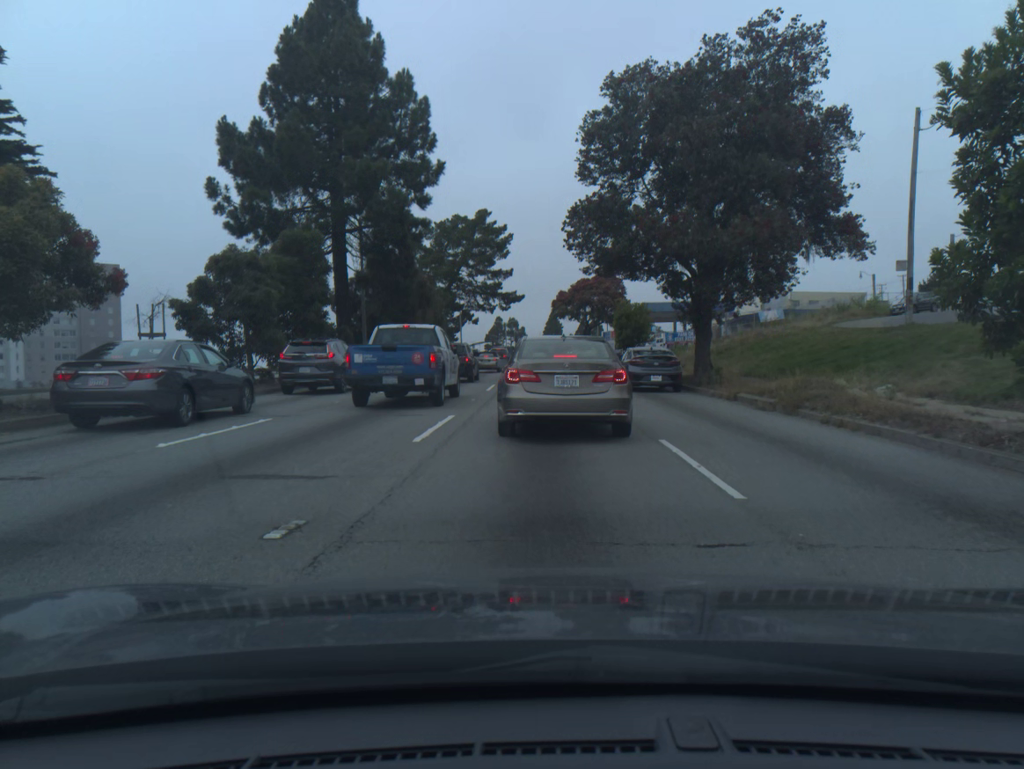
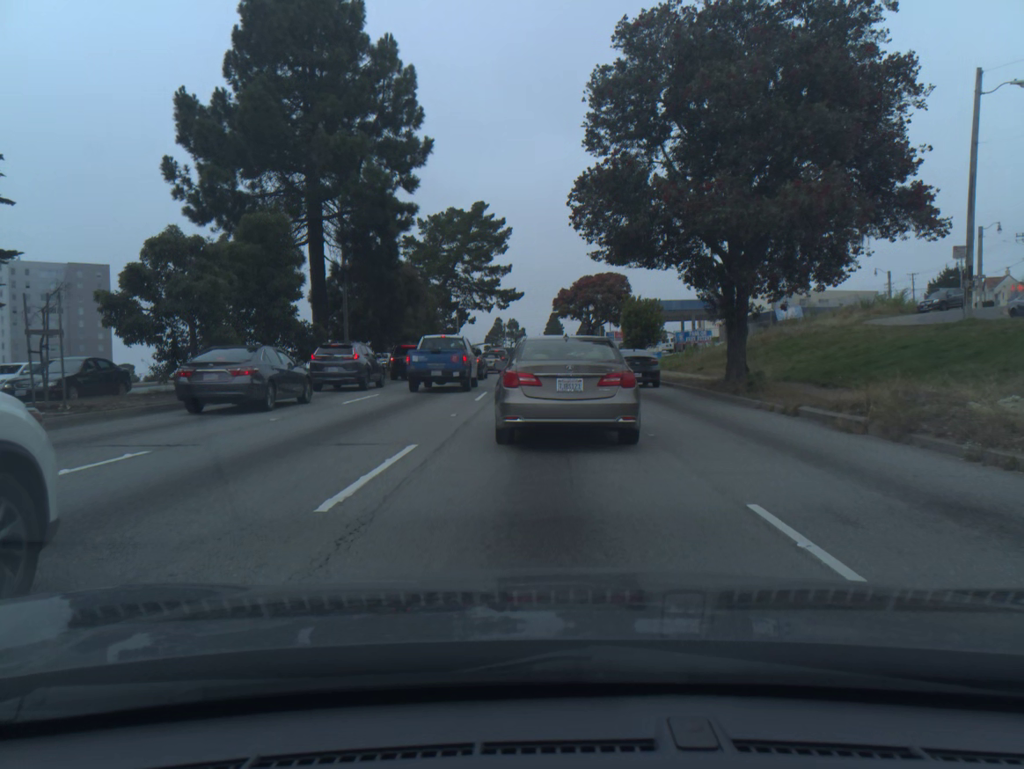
(0.0, +4.6) m; +1°
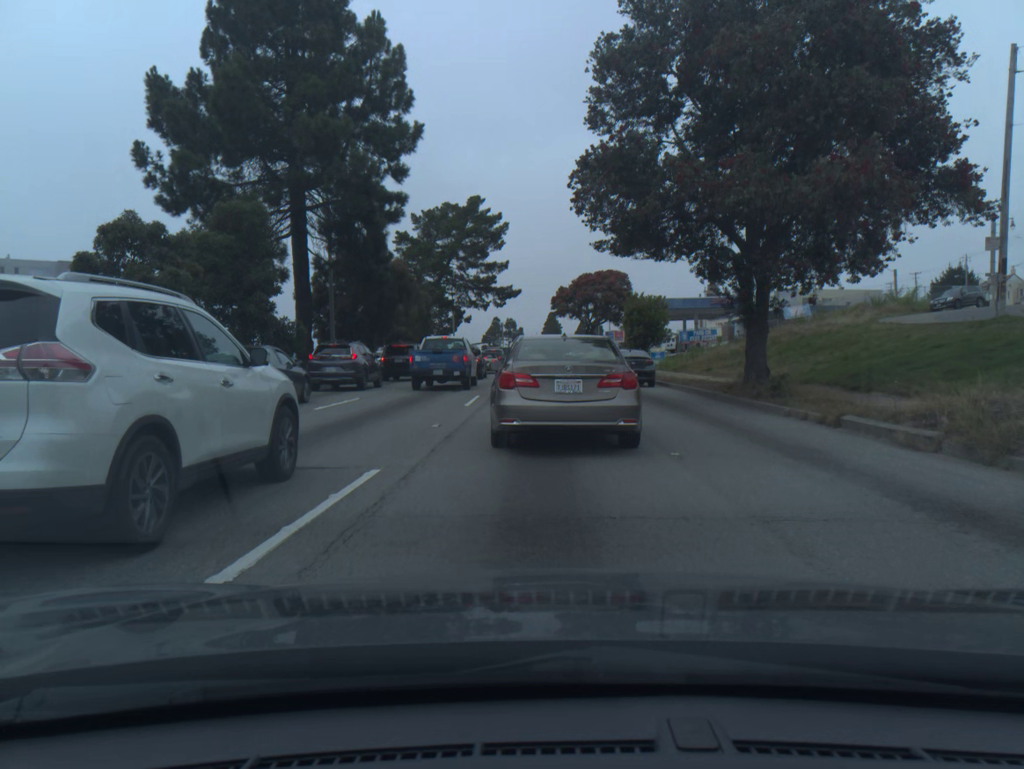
(0.0, +2.2) m; +1°
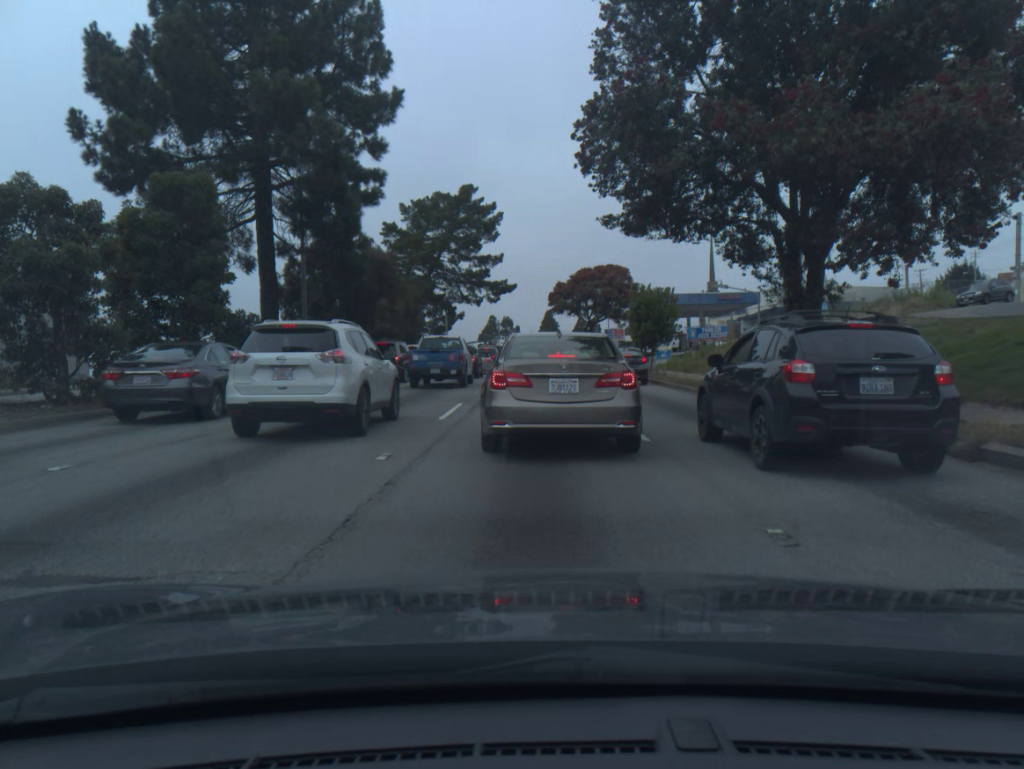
(-0.1, +4.2) m; -1°
